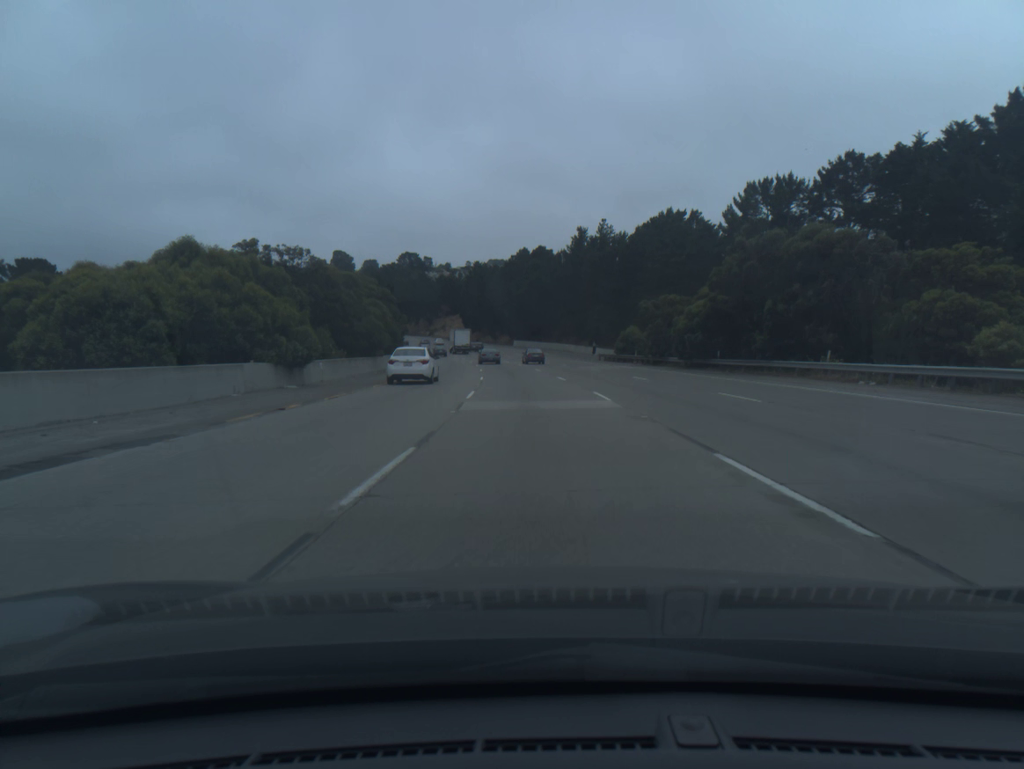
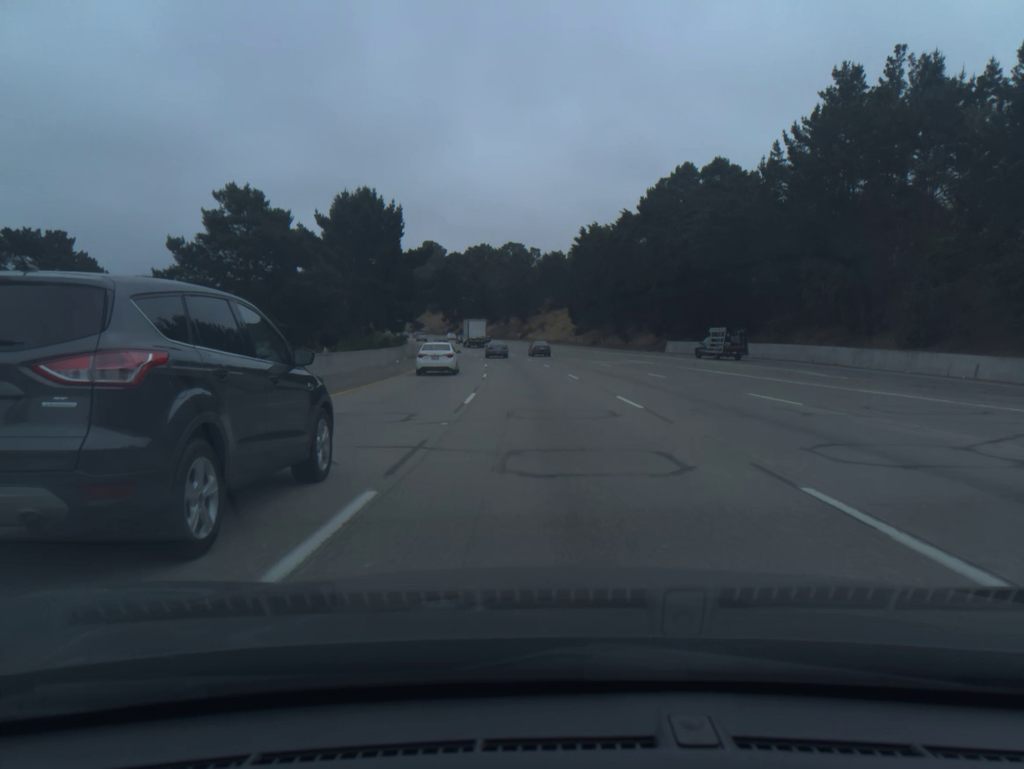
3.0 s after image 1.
(-7.1, +90.5) m; -8°
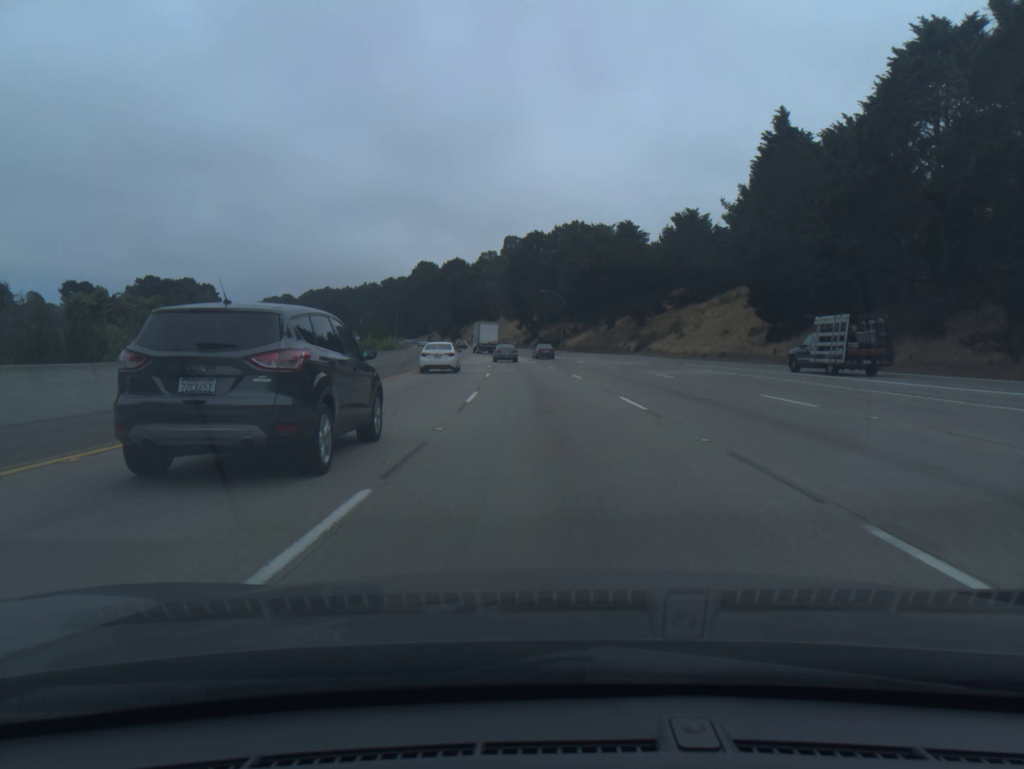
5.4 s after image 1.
(-4.2, +73.0) m; -7°
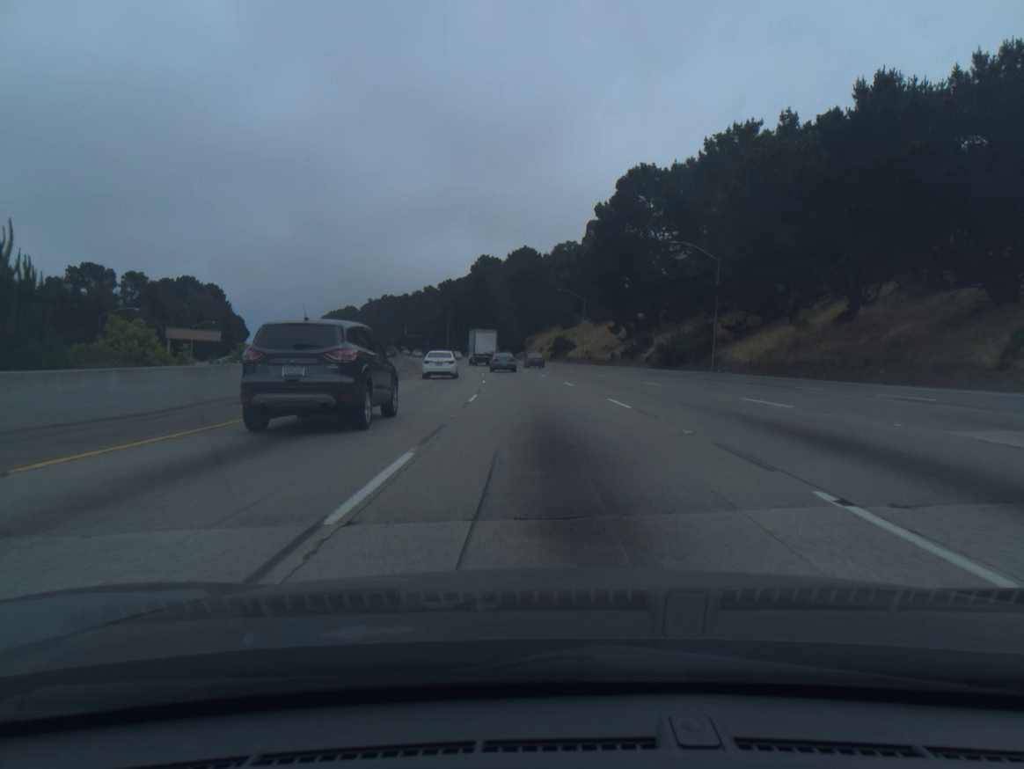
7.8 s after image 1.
(-3.7, +71.0) m; -6°
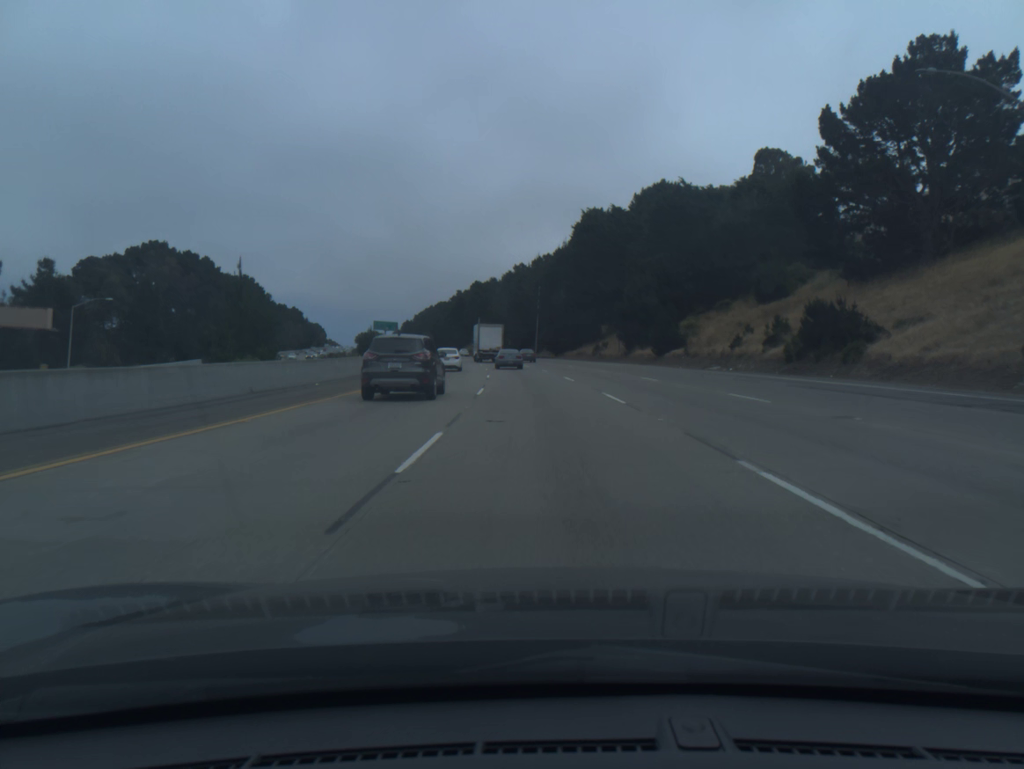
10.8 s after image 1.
(-6.3, +85.1) m; -8°
